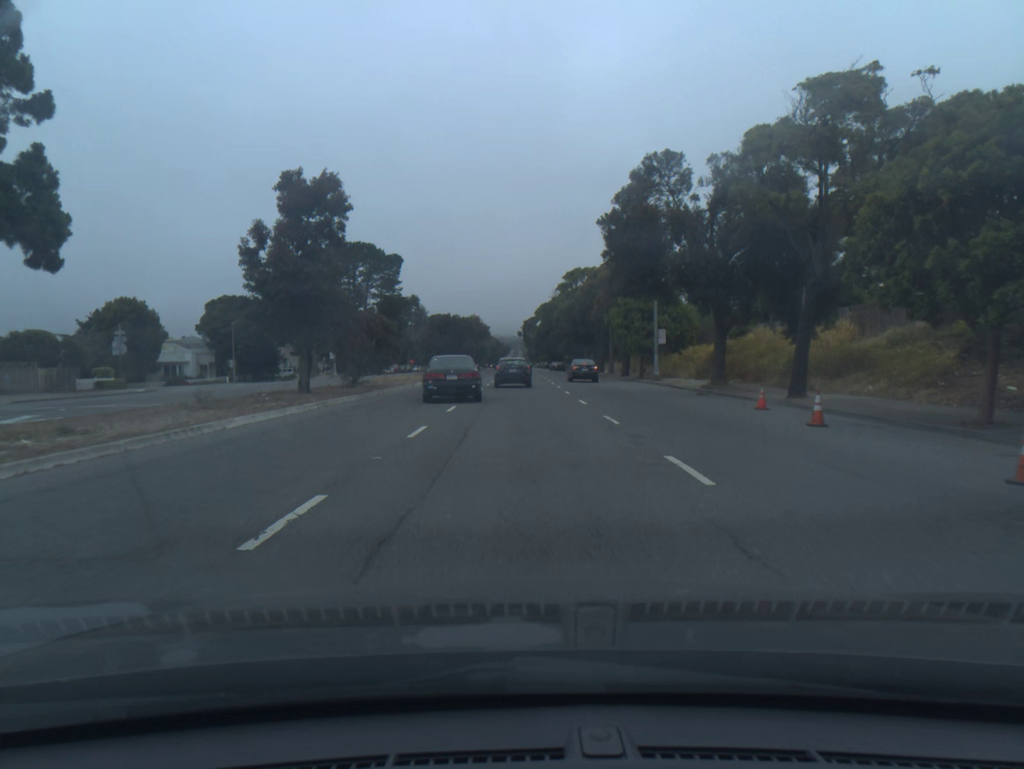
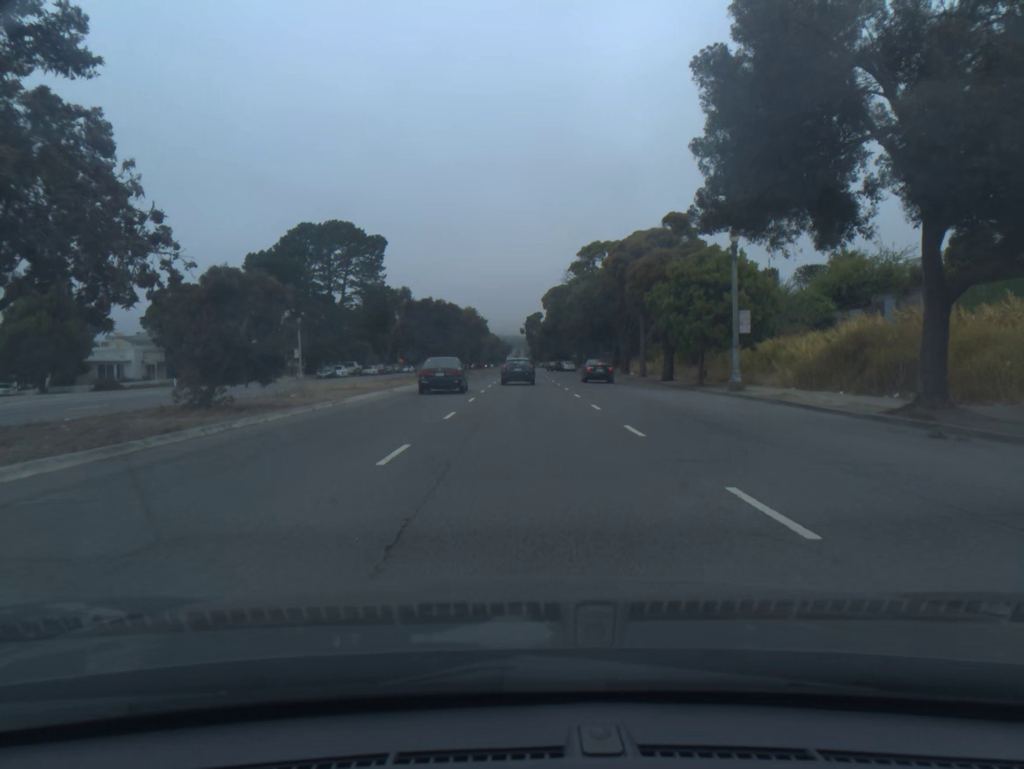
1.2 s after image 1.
(0.0, +17.2) m; 0°
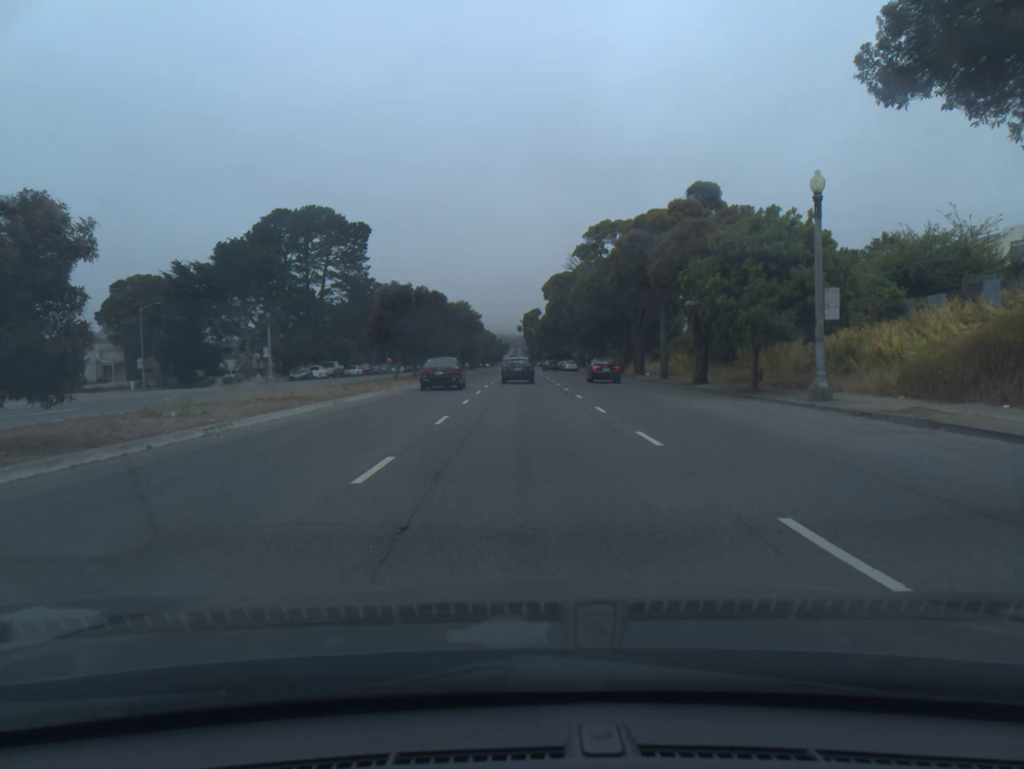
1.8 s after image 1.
(0.0, +8.9) m; 0°
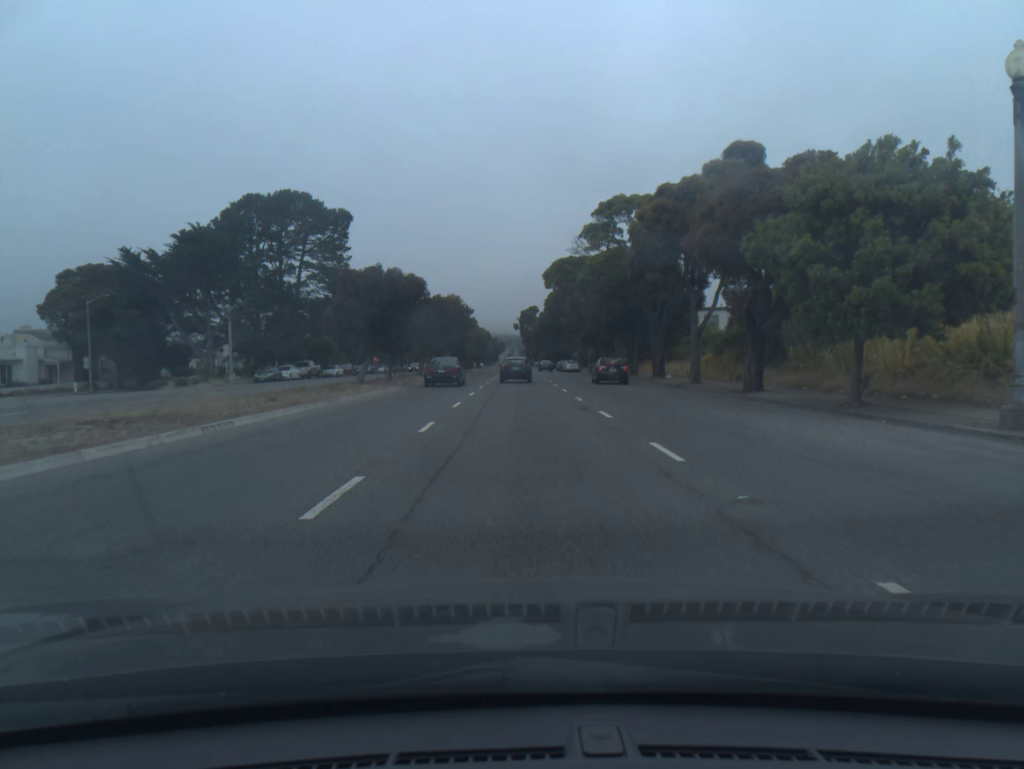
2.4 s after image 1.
(0.0, +9.1) m; 0°
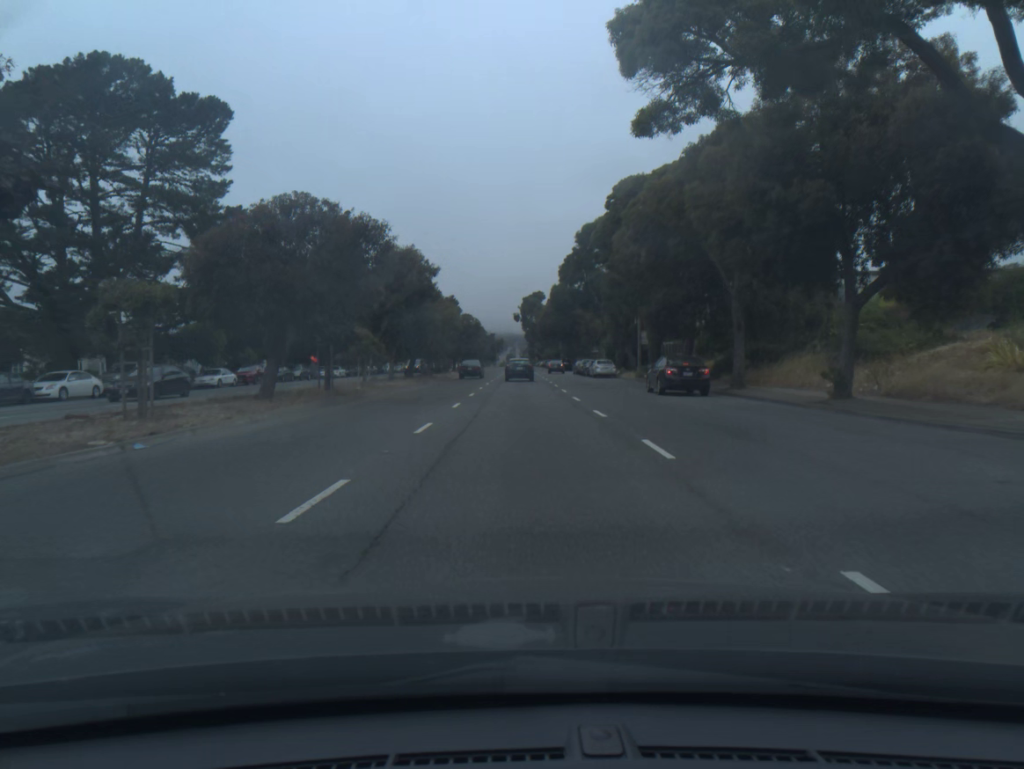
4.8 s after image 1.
(+0.1, +36.9) m; 0°
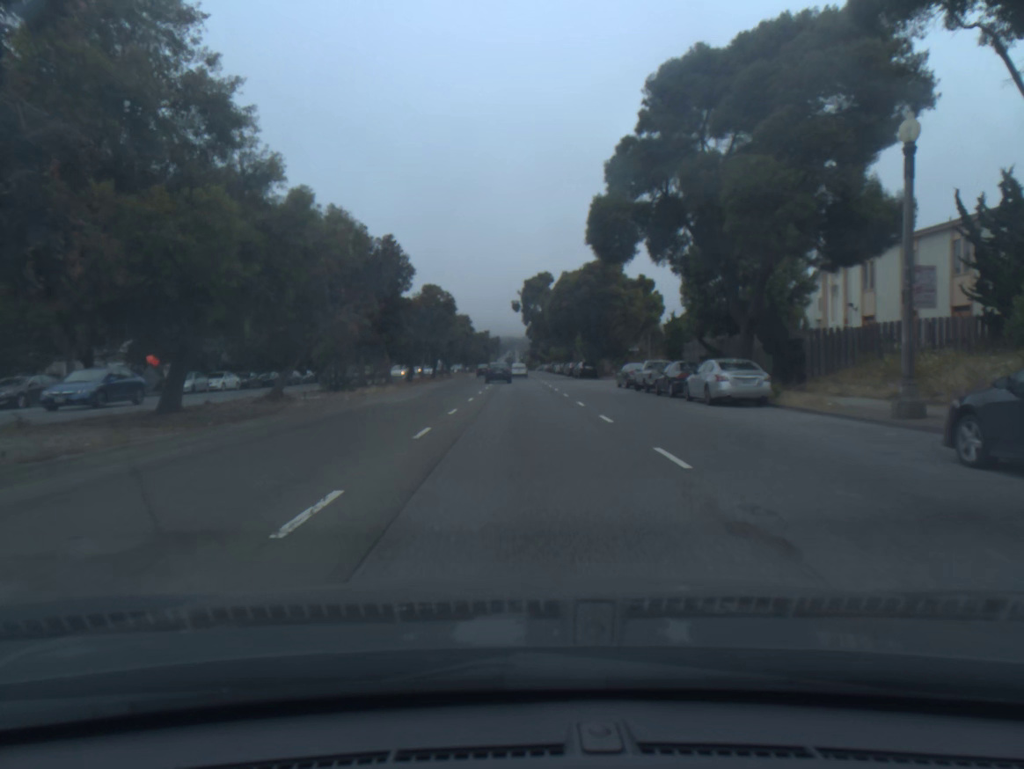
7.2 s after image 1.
(+0.1, +37.6) m; 0°
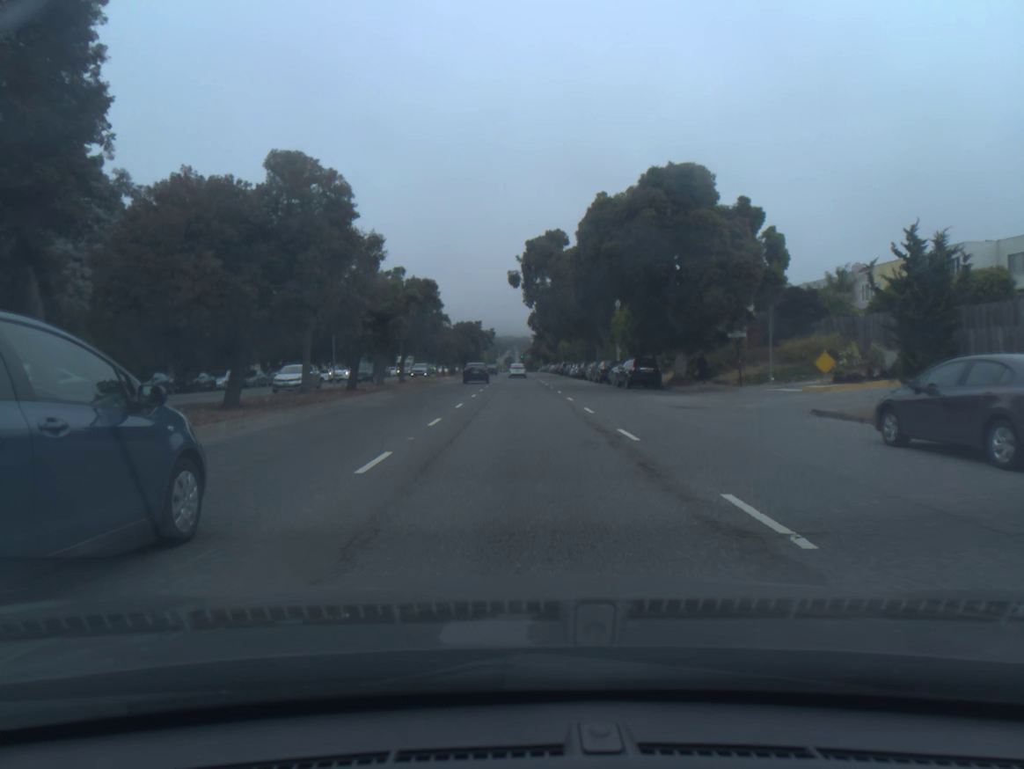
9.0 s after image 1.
(0.0, +33.0) m; 0°
